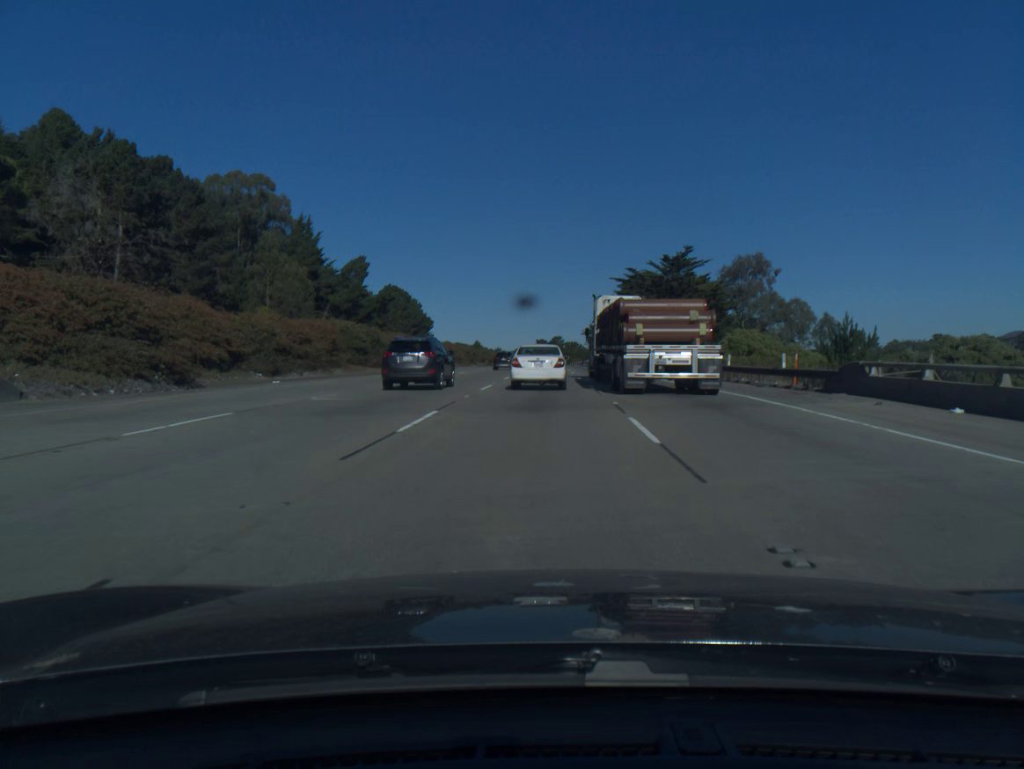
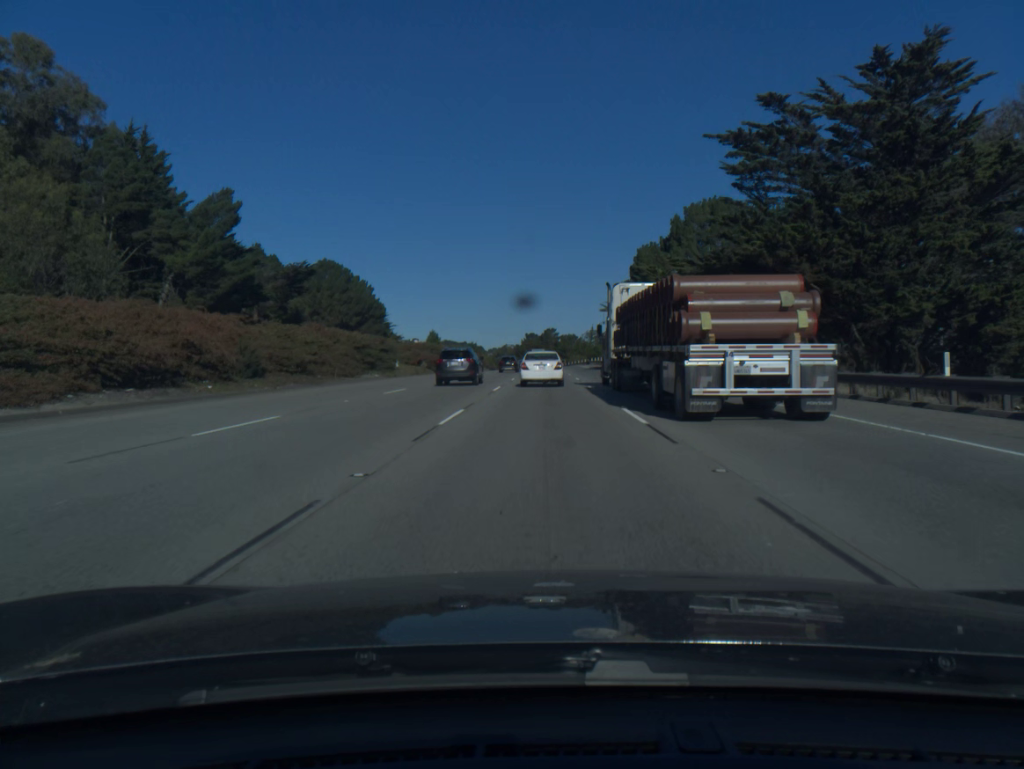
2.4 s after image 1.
(+0.6, +66.9) m; +1°
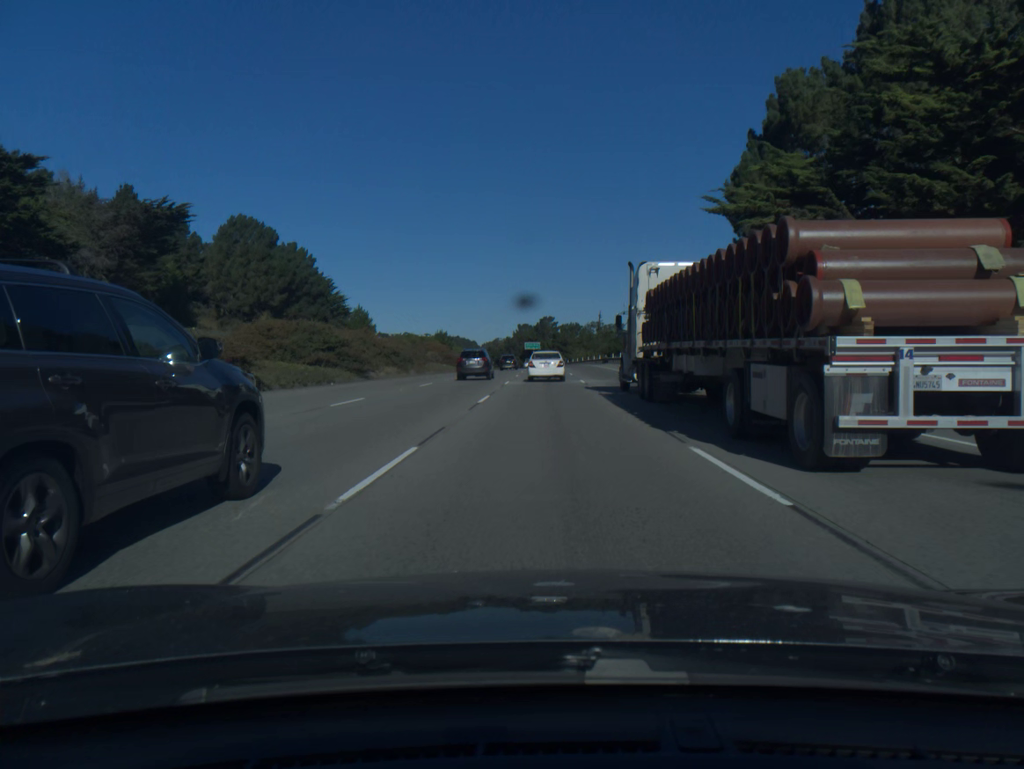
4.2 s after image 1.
(+0.1, +50.8) m; 0°
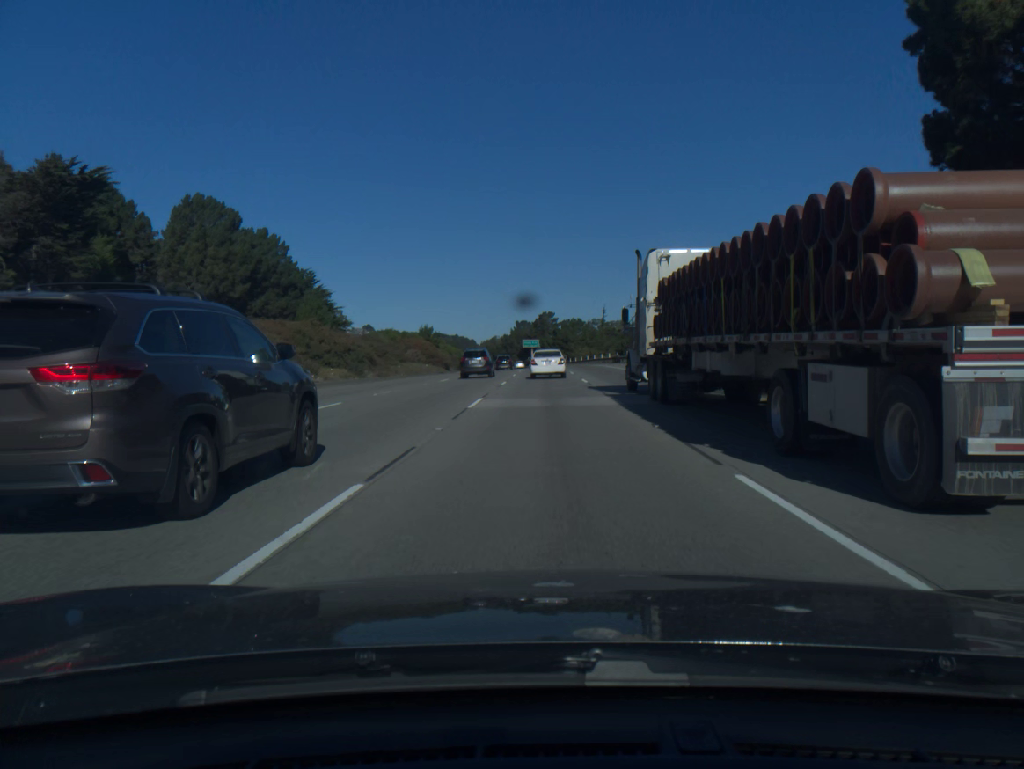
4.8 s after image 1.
(0.0, +17.2) m; 0°
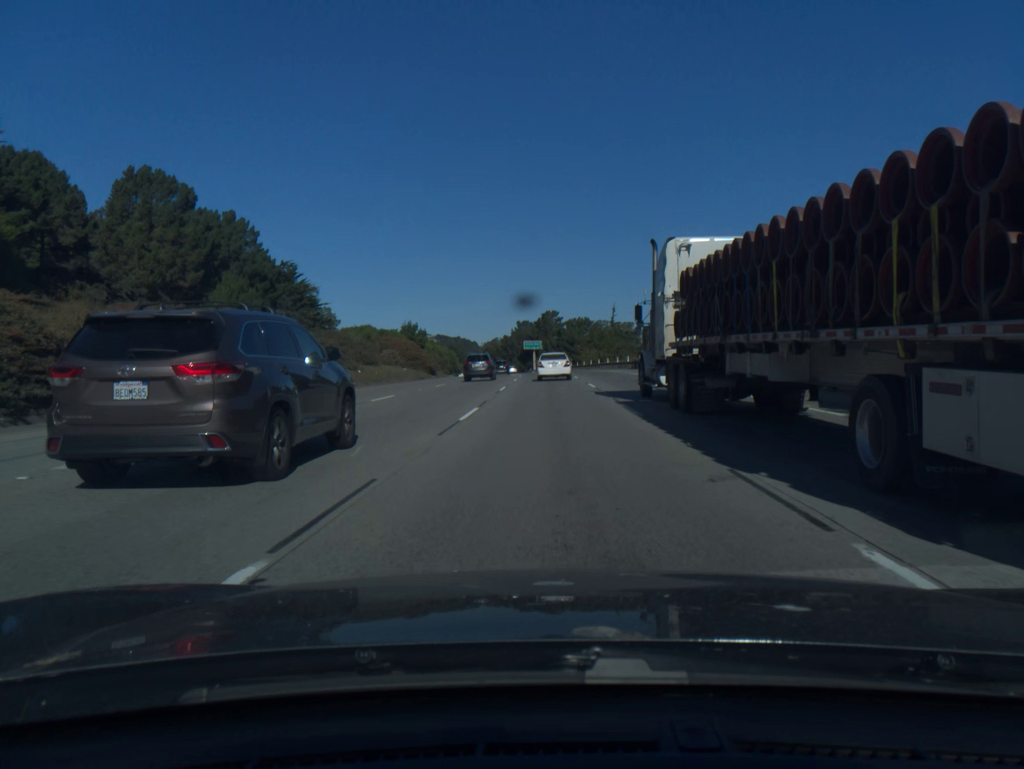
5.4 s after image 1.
(0.0, +17.4) m; 0°
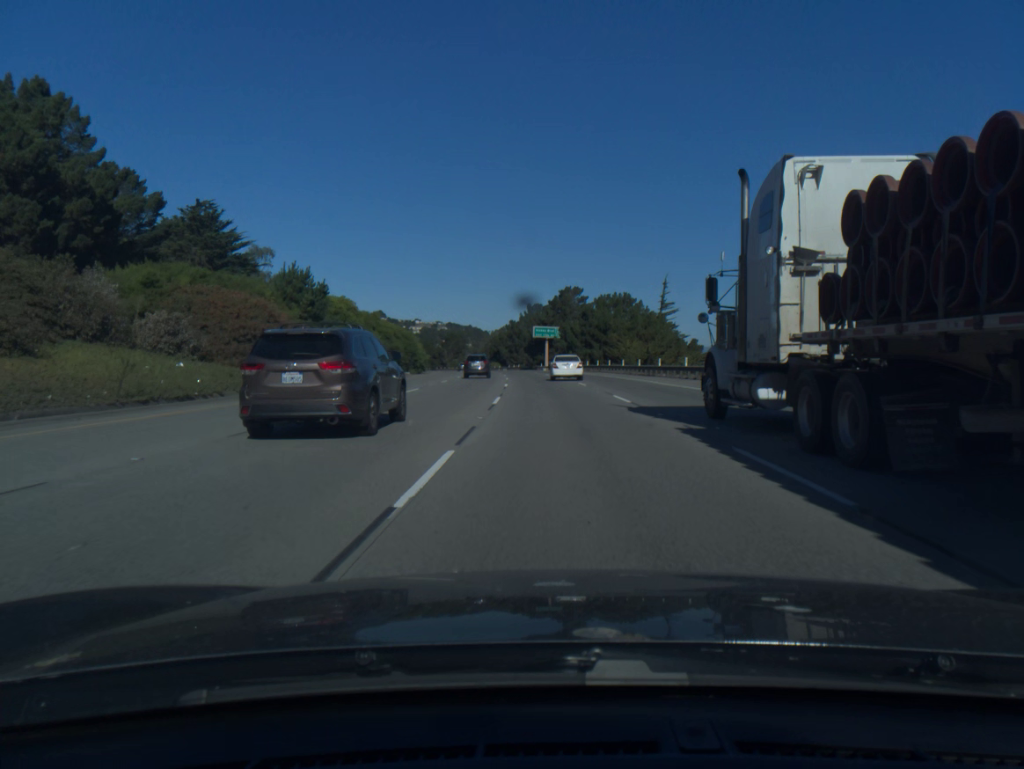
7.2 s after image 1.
(-0.4, +53.3) m; -1°
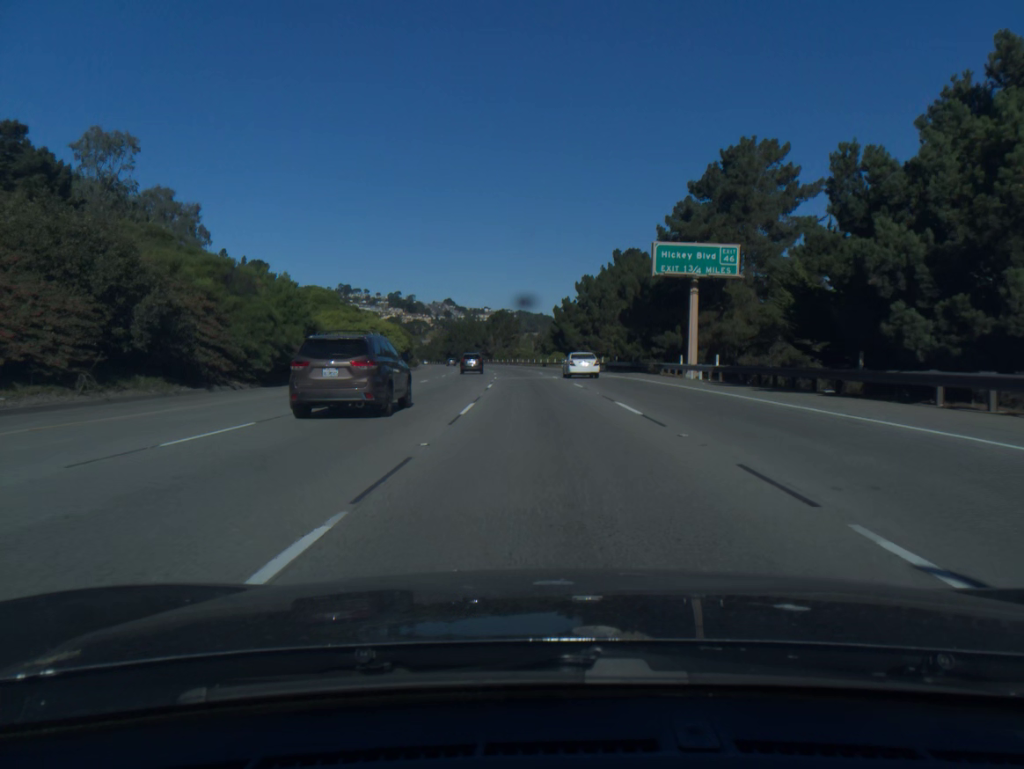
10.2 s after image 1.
(-3.3, +92.2) m; -5°
